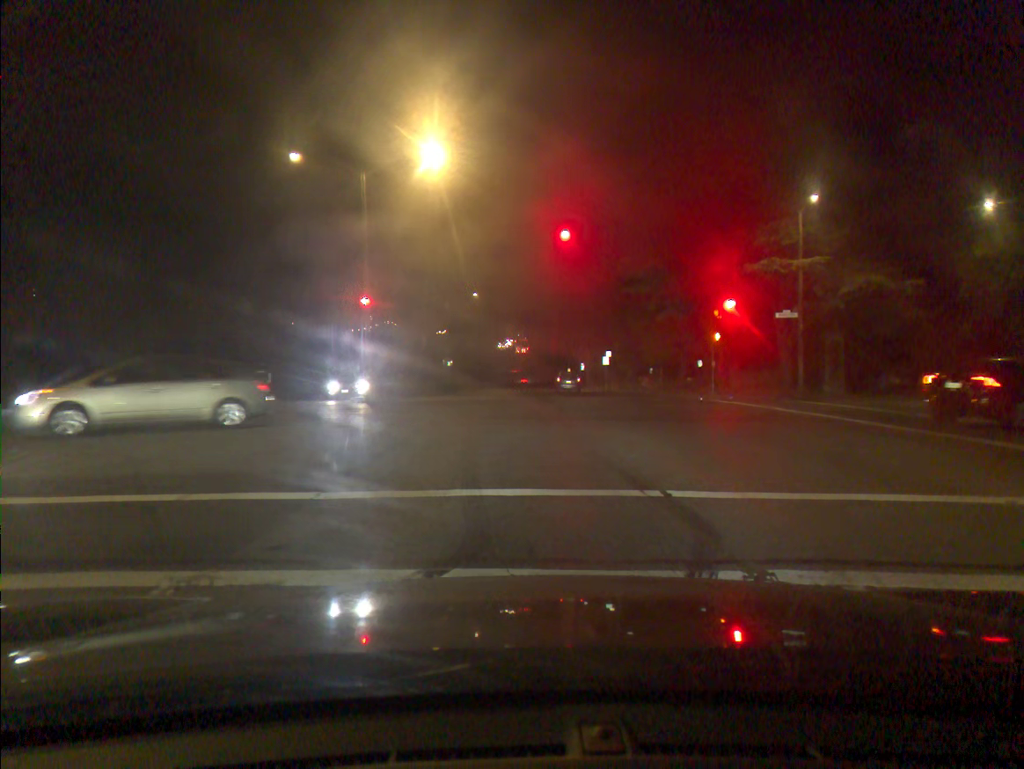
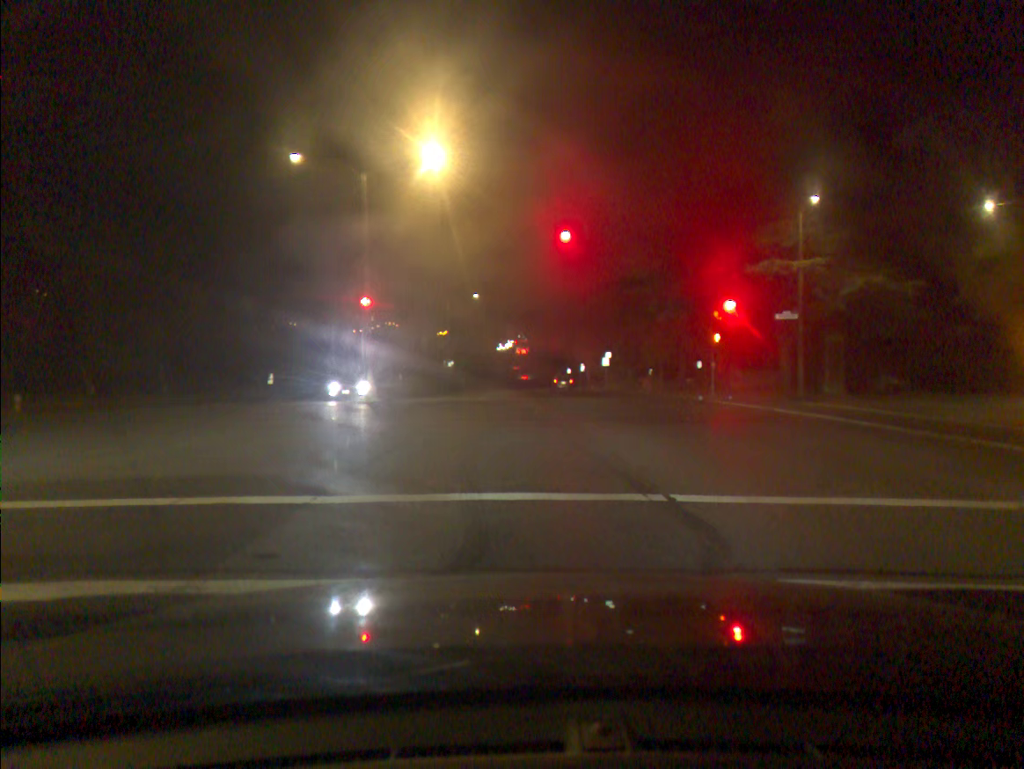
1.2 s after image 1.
(0.0, +0.2) m; 0°
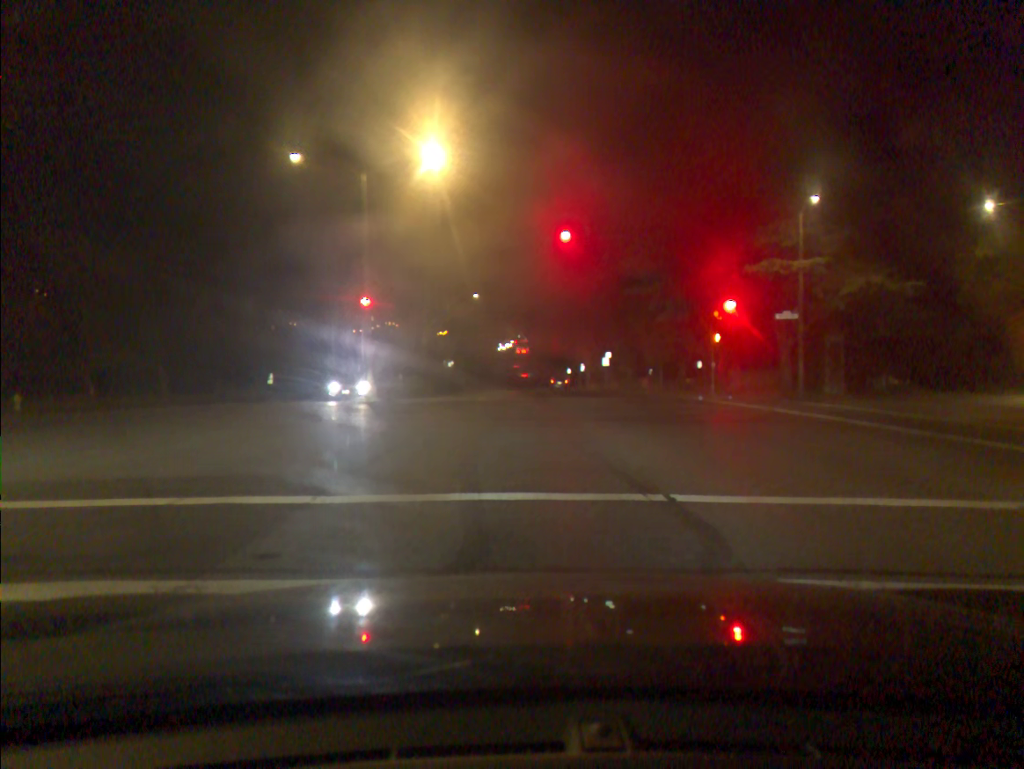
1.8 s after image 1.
(0.0, 0.0) m; 0°
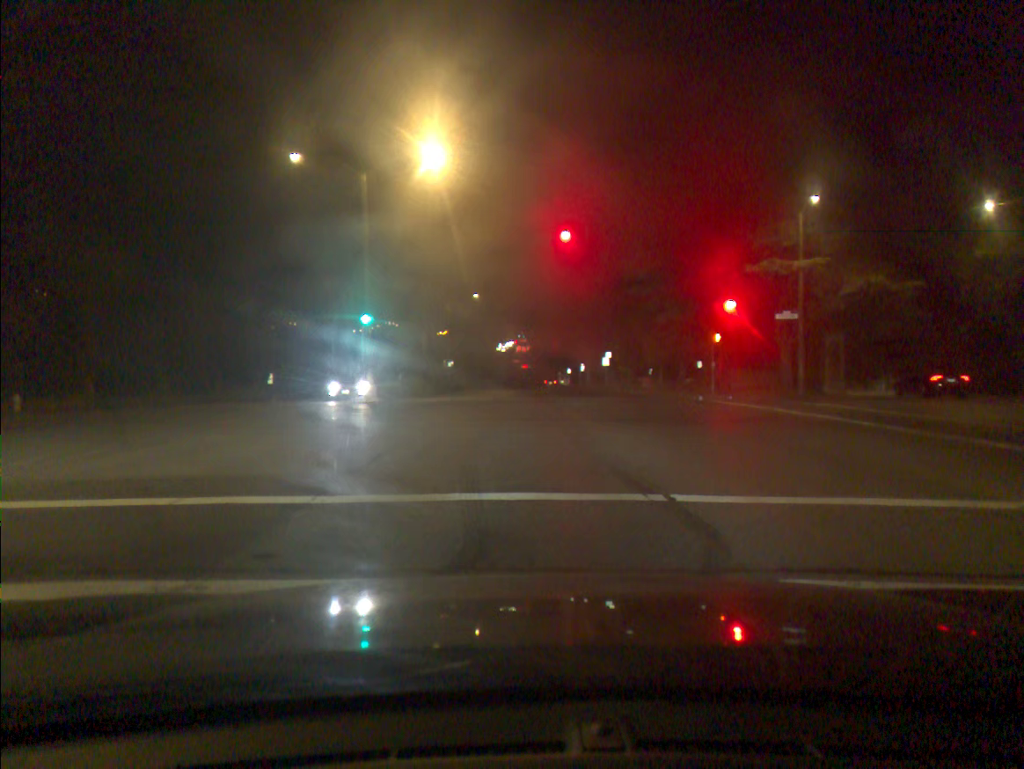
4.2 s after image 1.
(0.0, 0.0) m; 0°
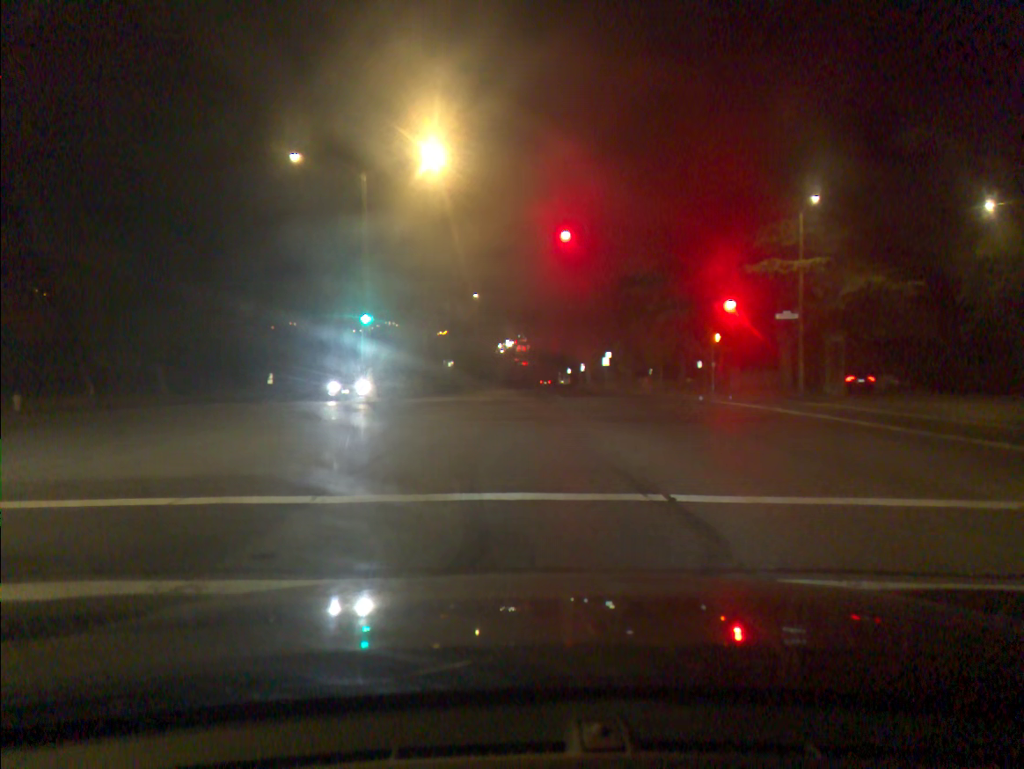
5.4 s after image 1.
(0.0, 0.0) m; 0°
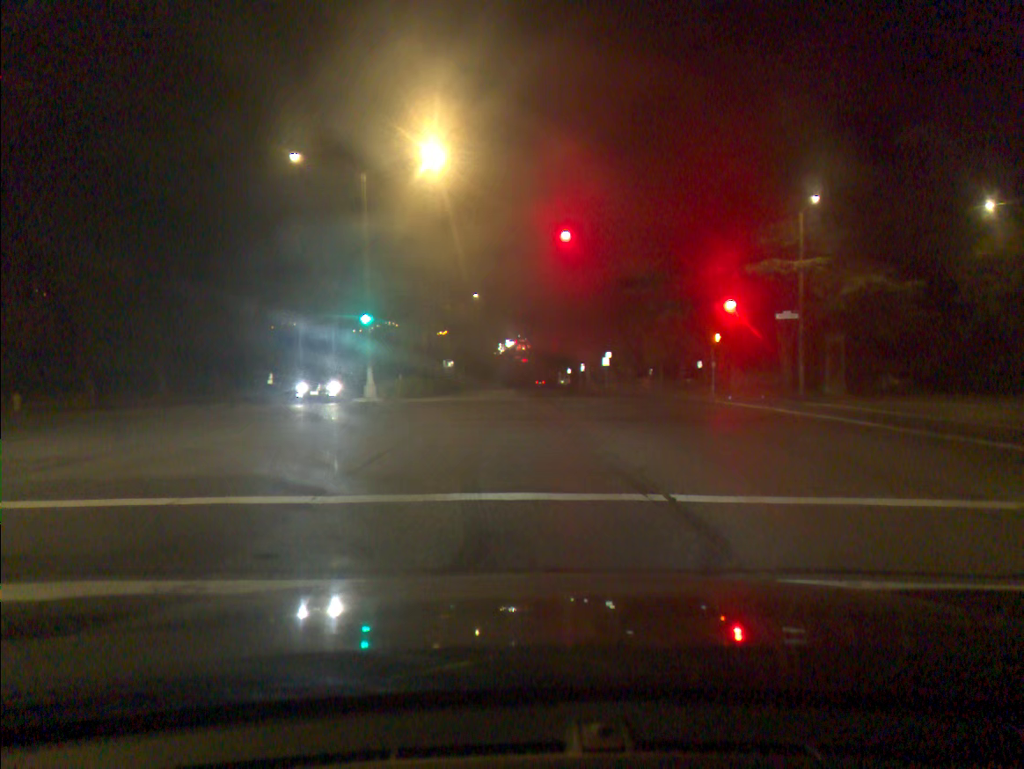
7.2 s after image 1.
(0.0, 0.0) m; 0°
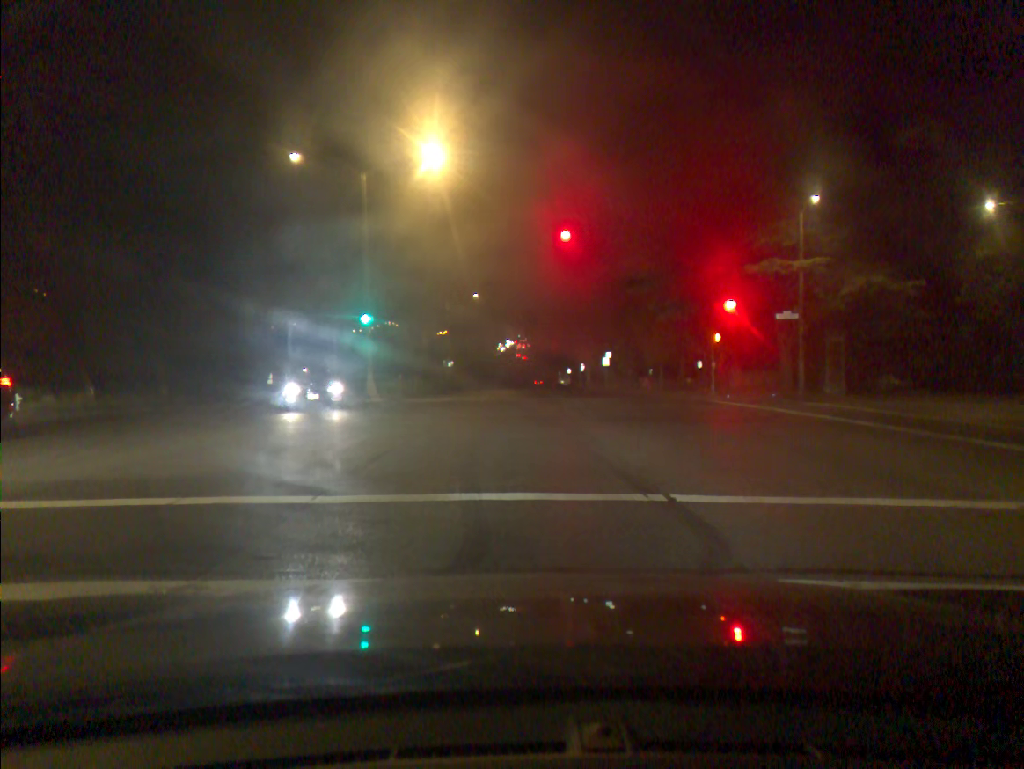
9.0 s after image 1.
(0.0, 0.0) m; 0°
